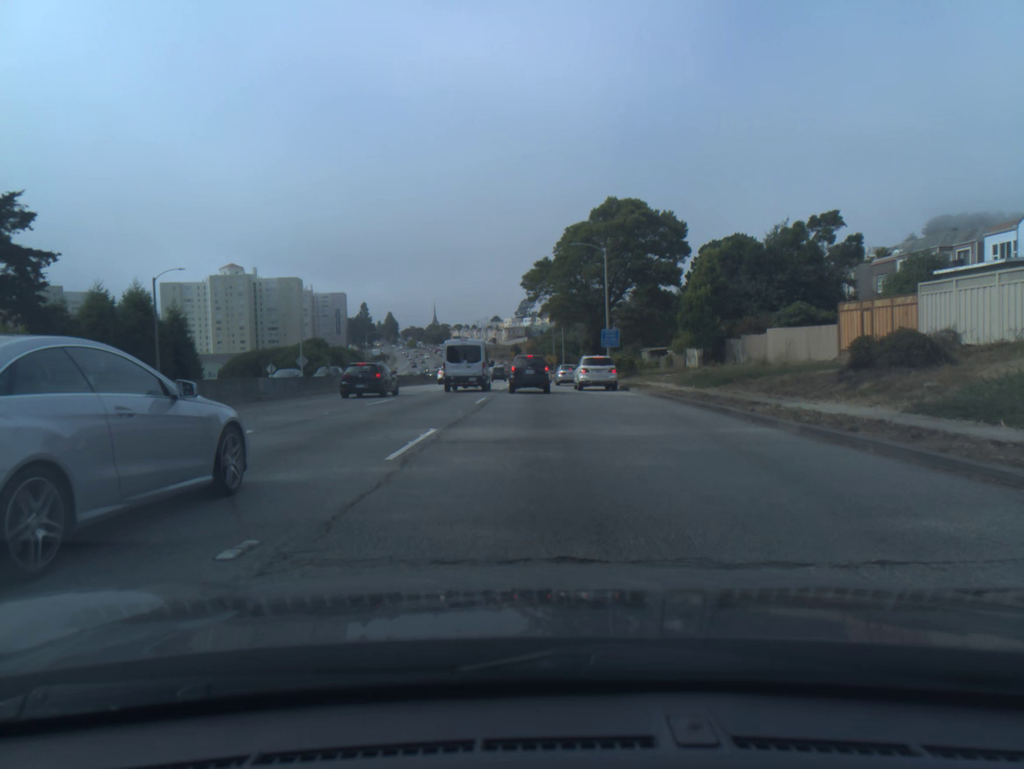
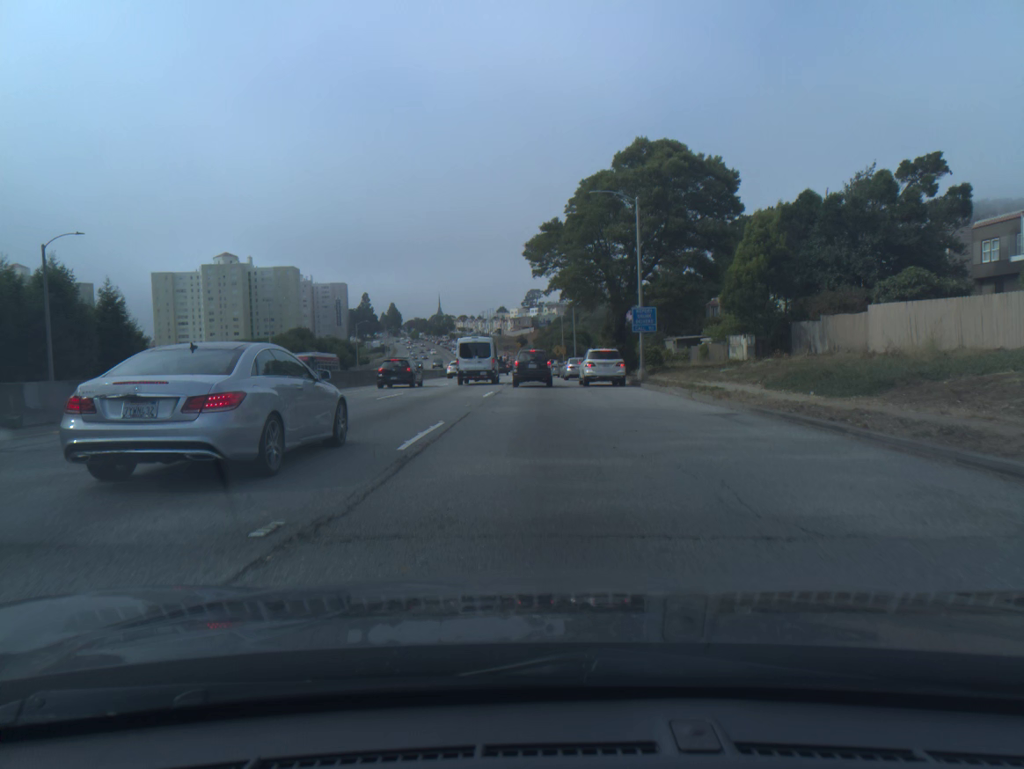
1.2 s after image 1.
(-0.1, +14.1) m; -1°
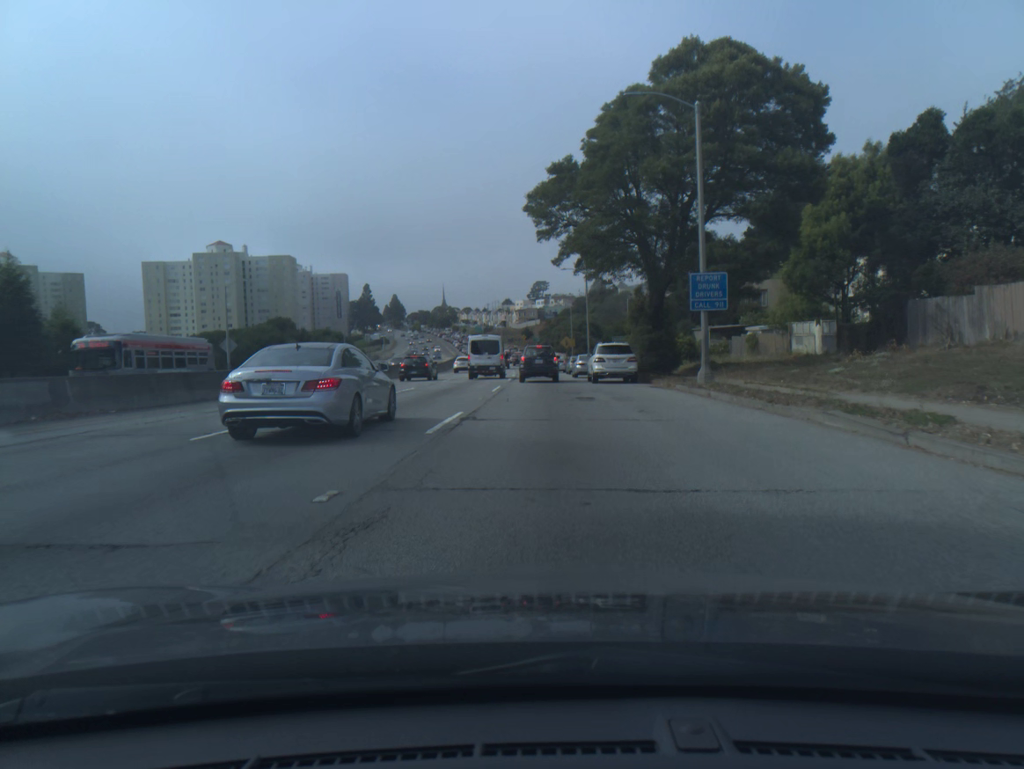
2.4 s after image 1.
(0.0, +13.8) m; 0°
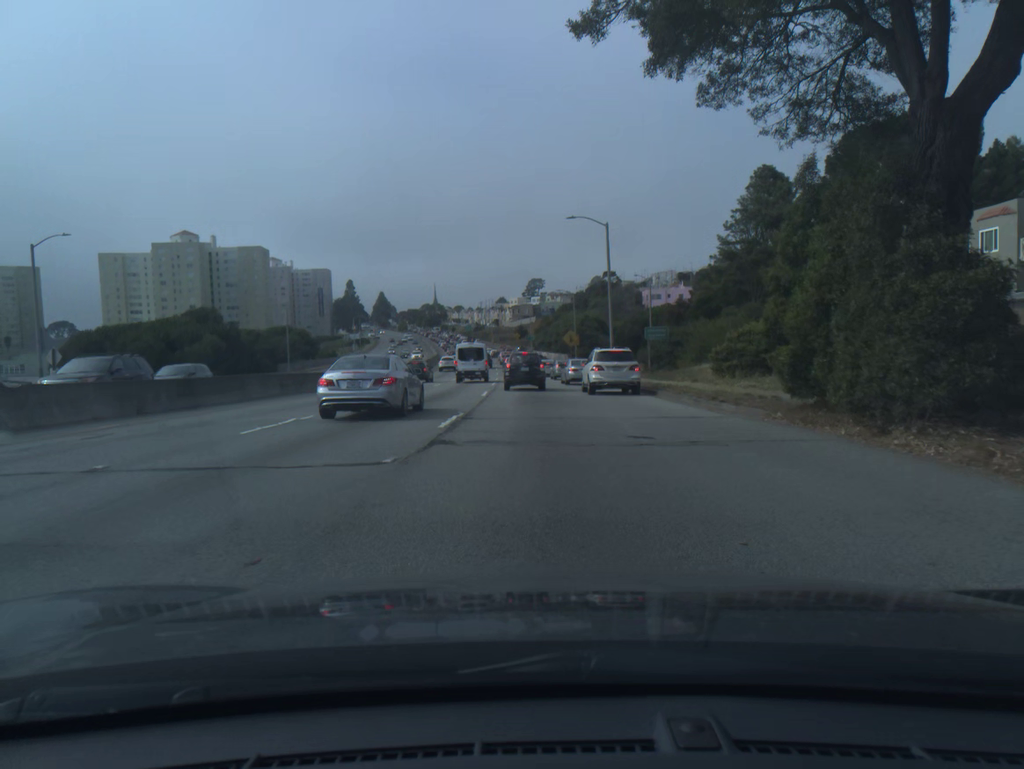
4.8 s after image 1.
(+0.1, +27.0) m; 0°
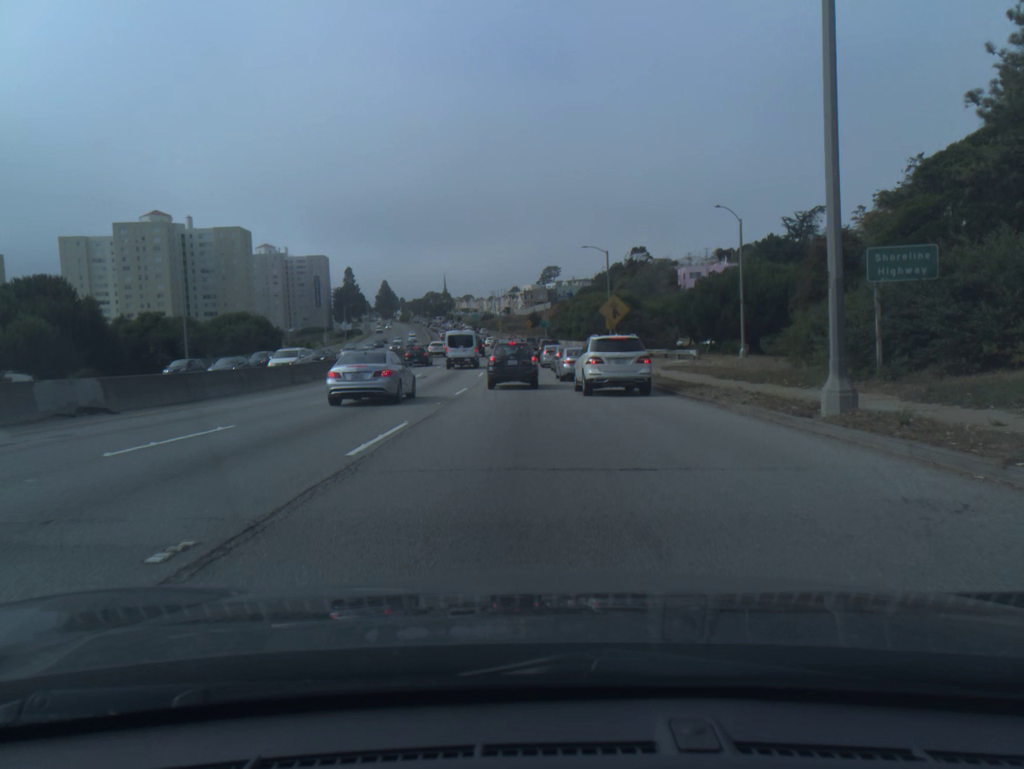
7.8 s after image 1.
(-0.2, +33.8) m; -1°
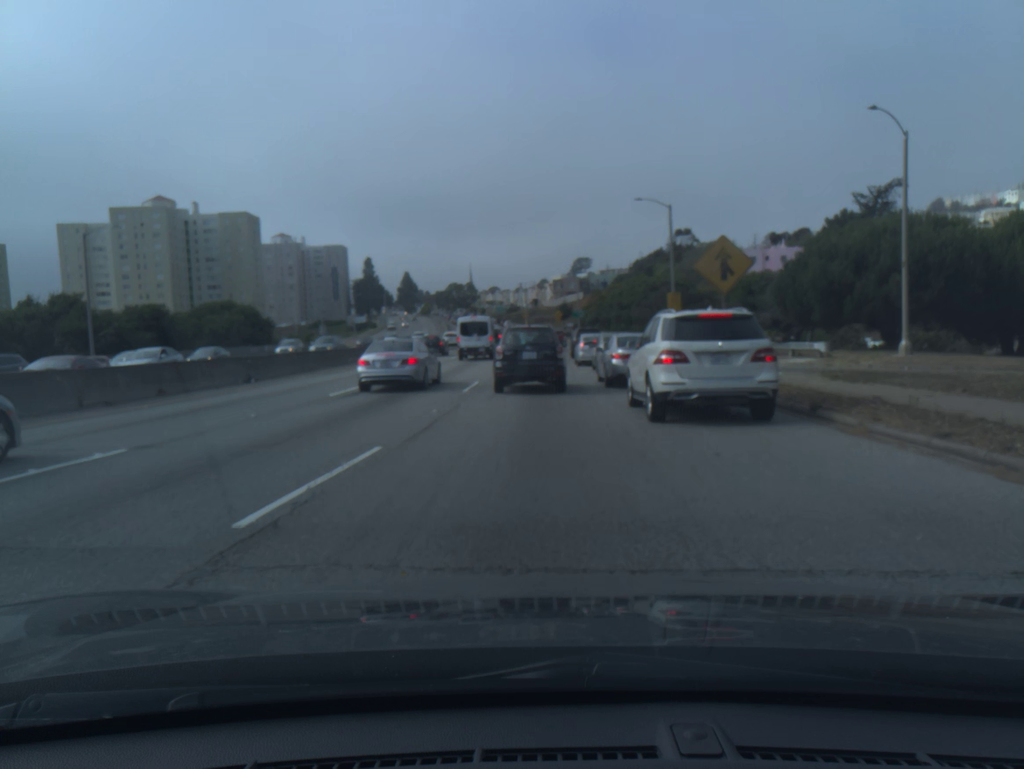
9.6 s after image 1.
(-0.3, +19.4) m; -2°
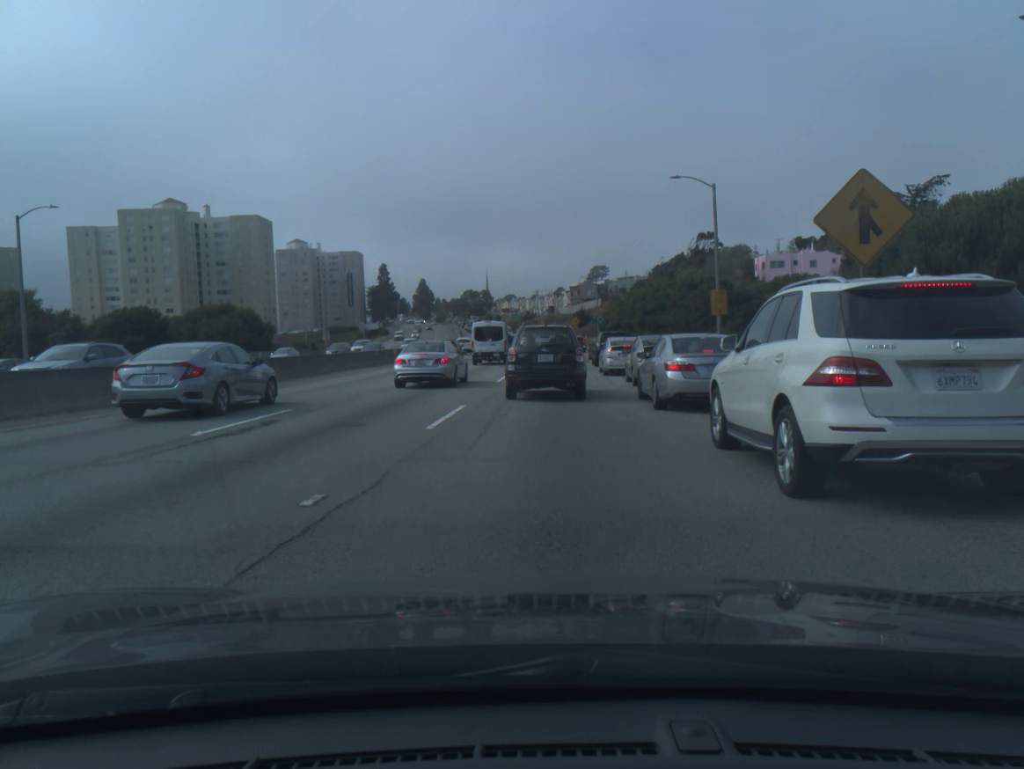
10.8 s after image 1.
(-0.1, +9.1) m; -1°
